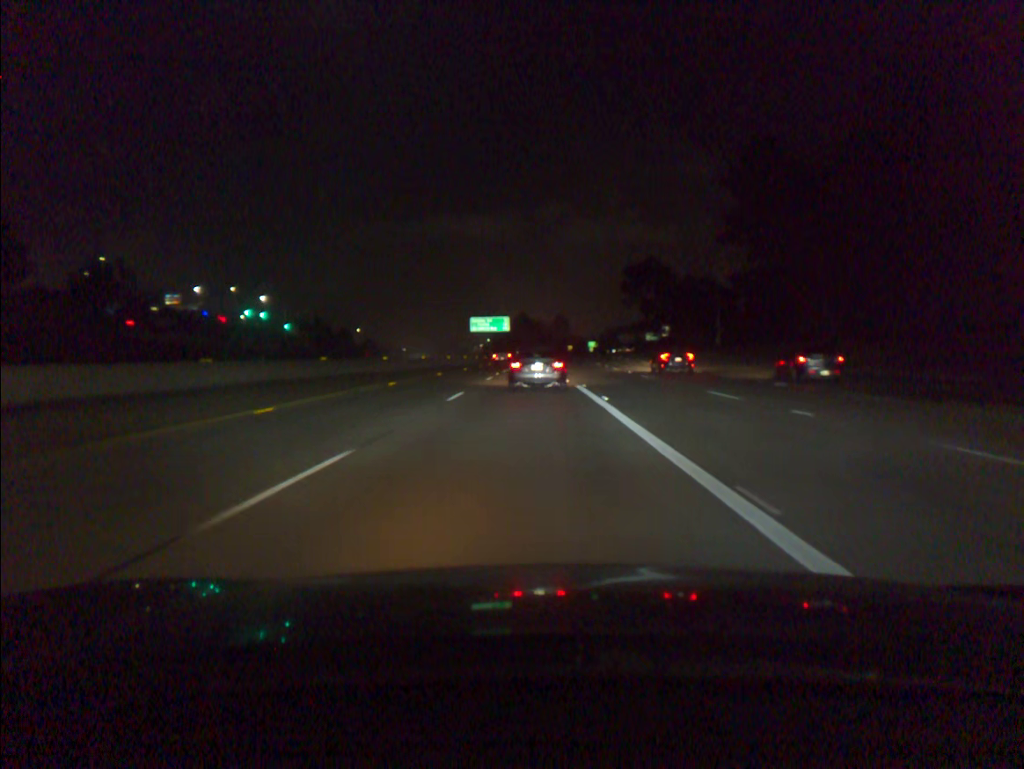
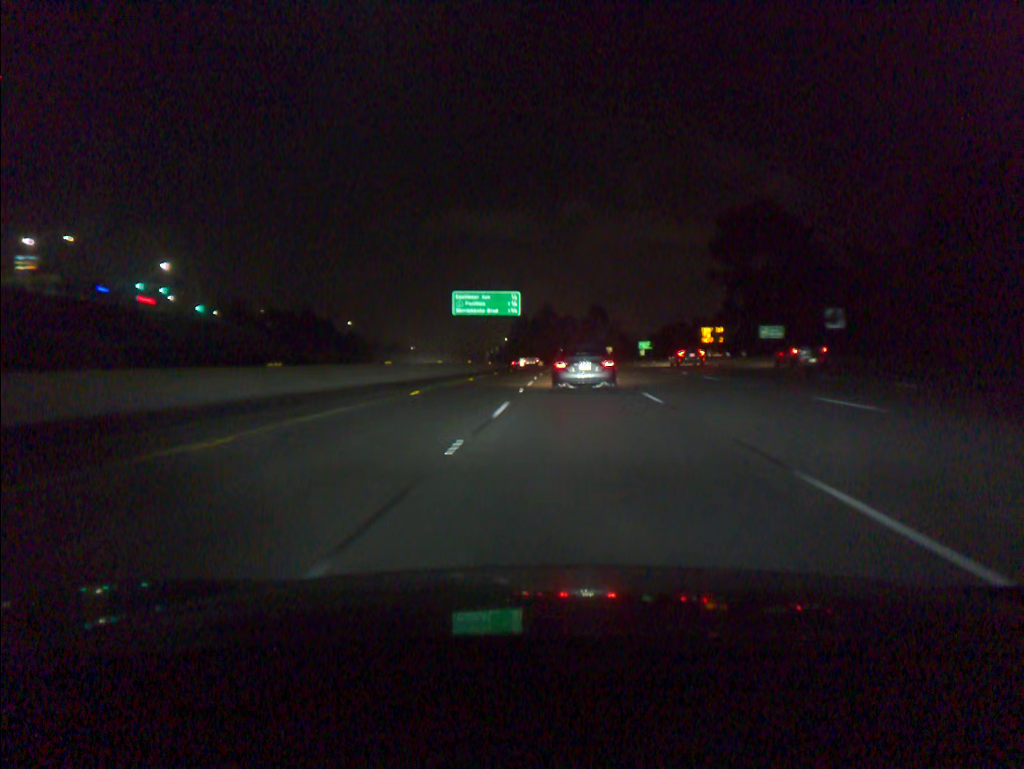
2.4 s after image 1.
(-1.3, +64.3) m; -2°
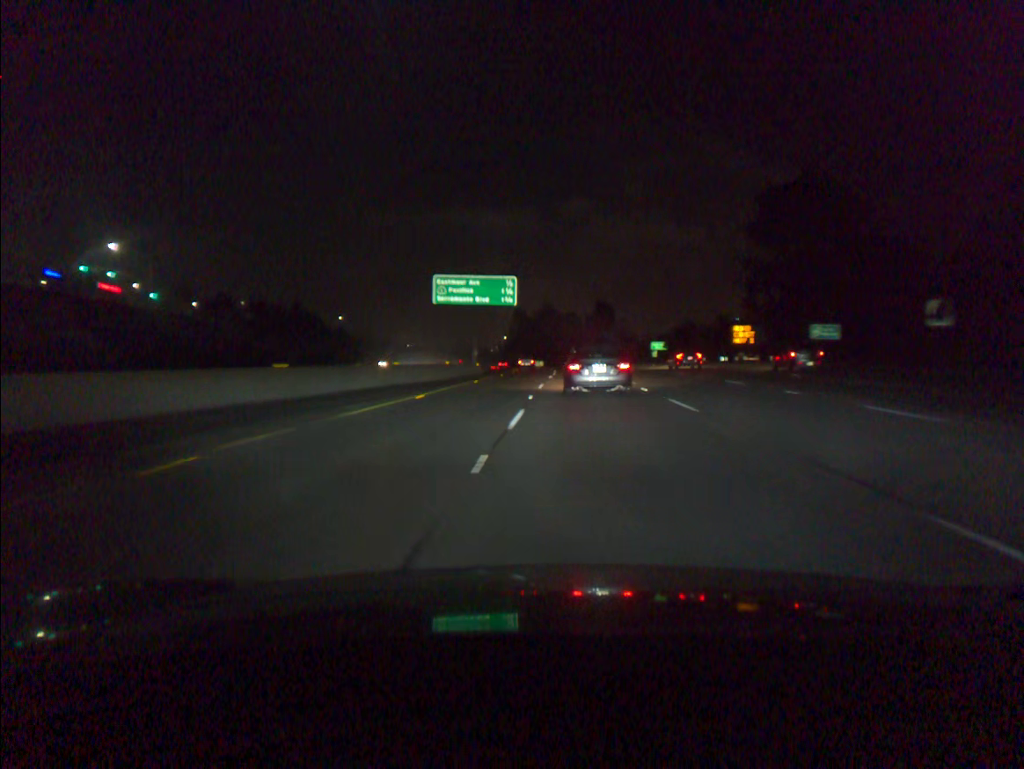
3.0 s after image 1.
(0.0, +16.5) m; 0°
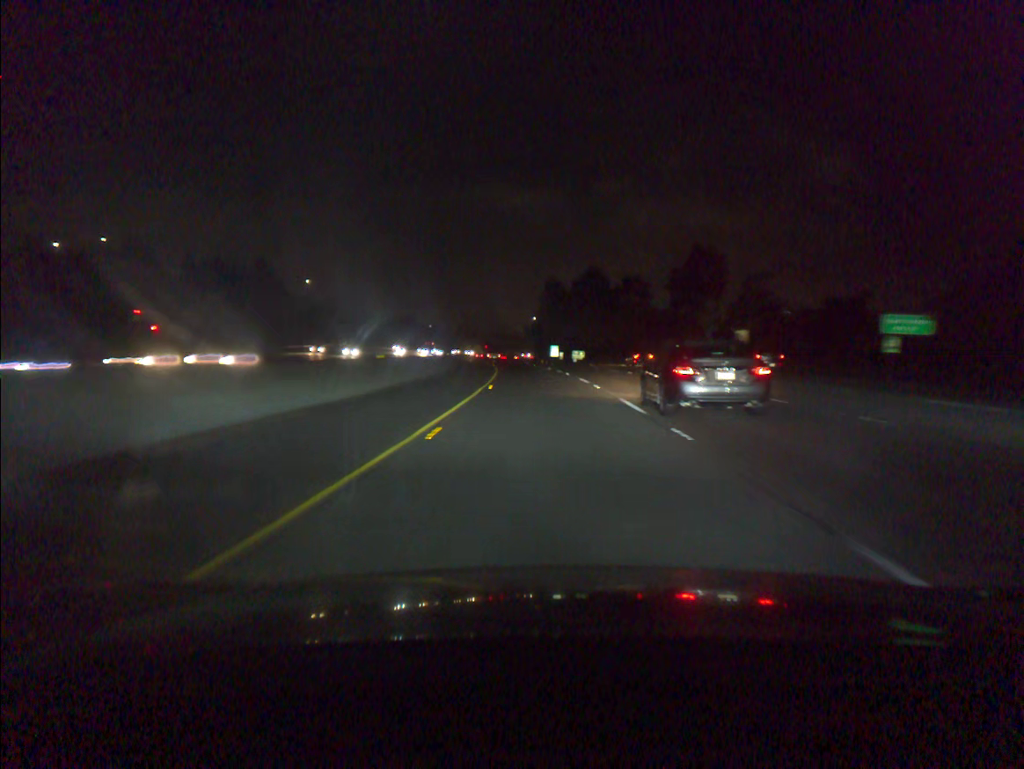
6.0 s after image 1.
(-0.9, +84.9) m; -3°
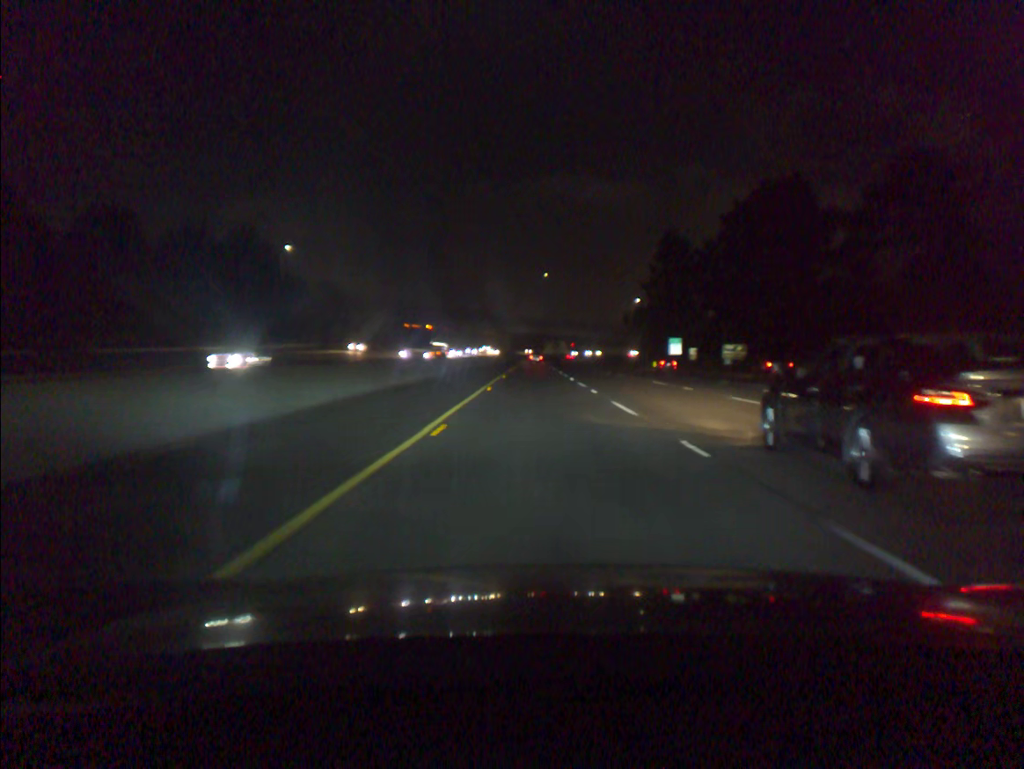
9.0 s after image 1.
(-4.5, +86.8) m; -6°
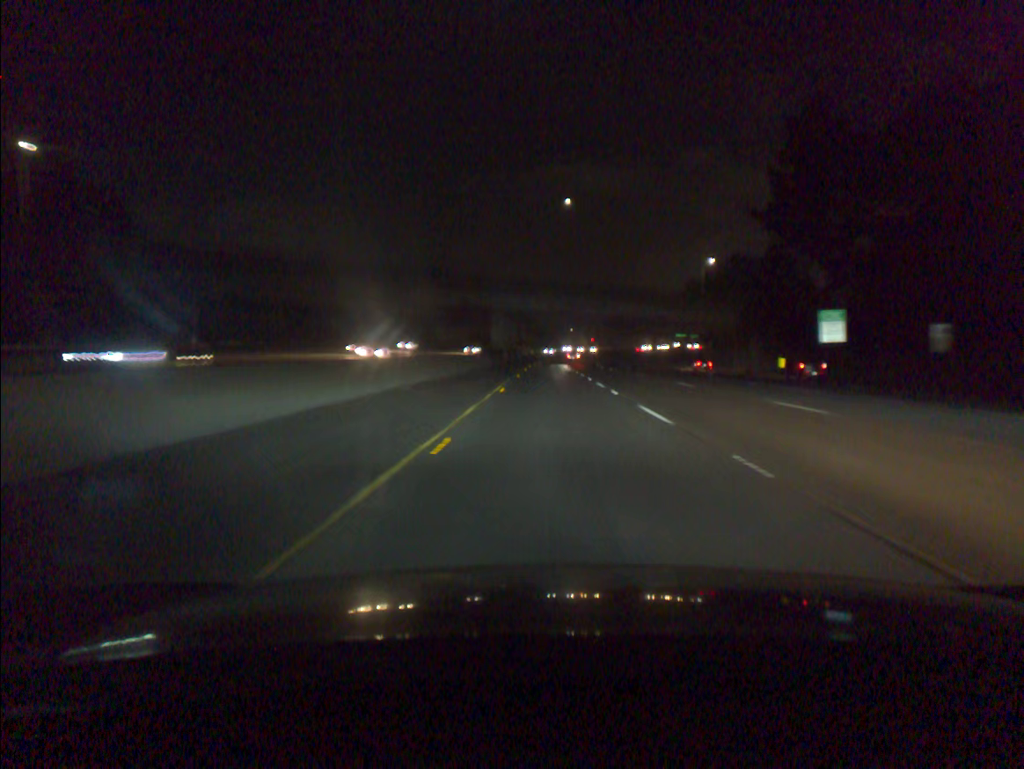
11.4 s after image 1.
(-1.2, +75.1) m; -1°
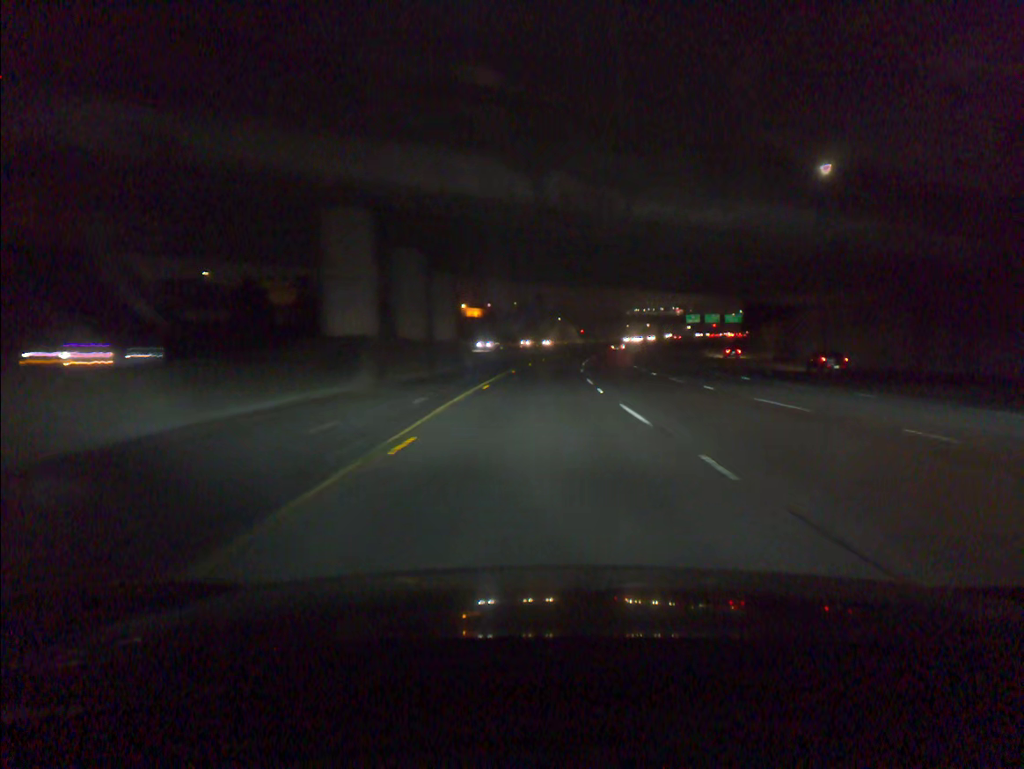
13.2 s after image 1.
(+0.3, +58.7) m; +1°
